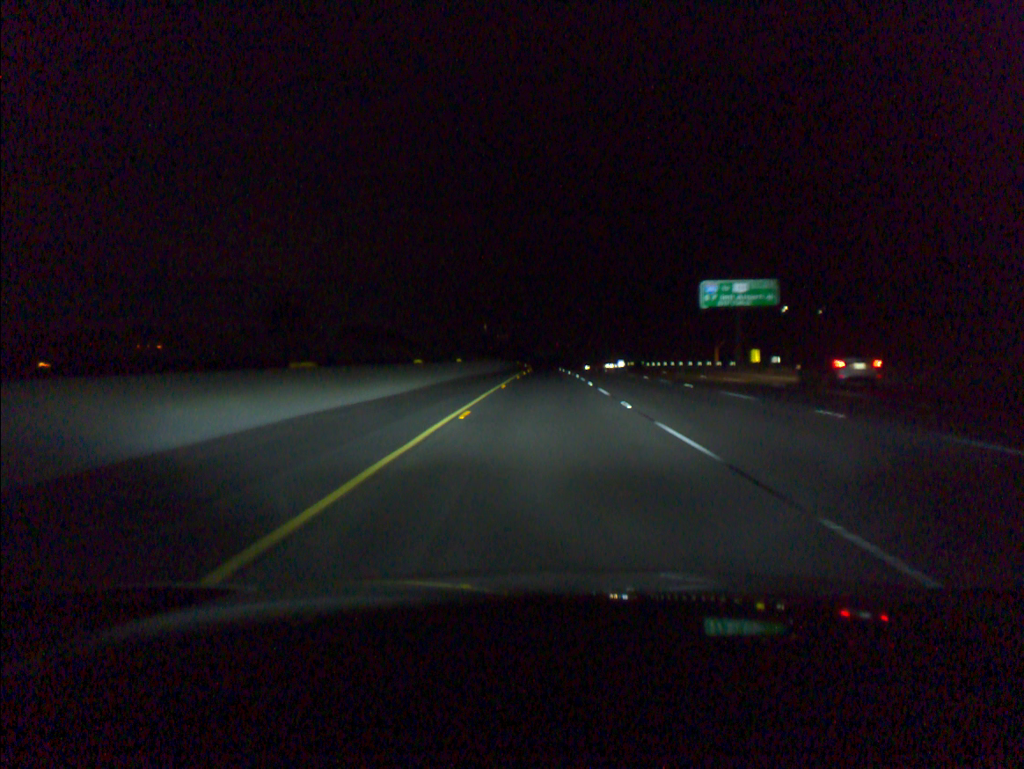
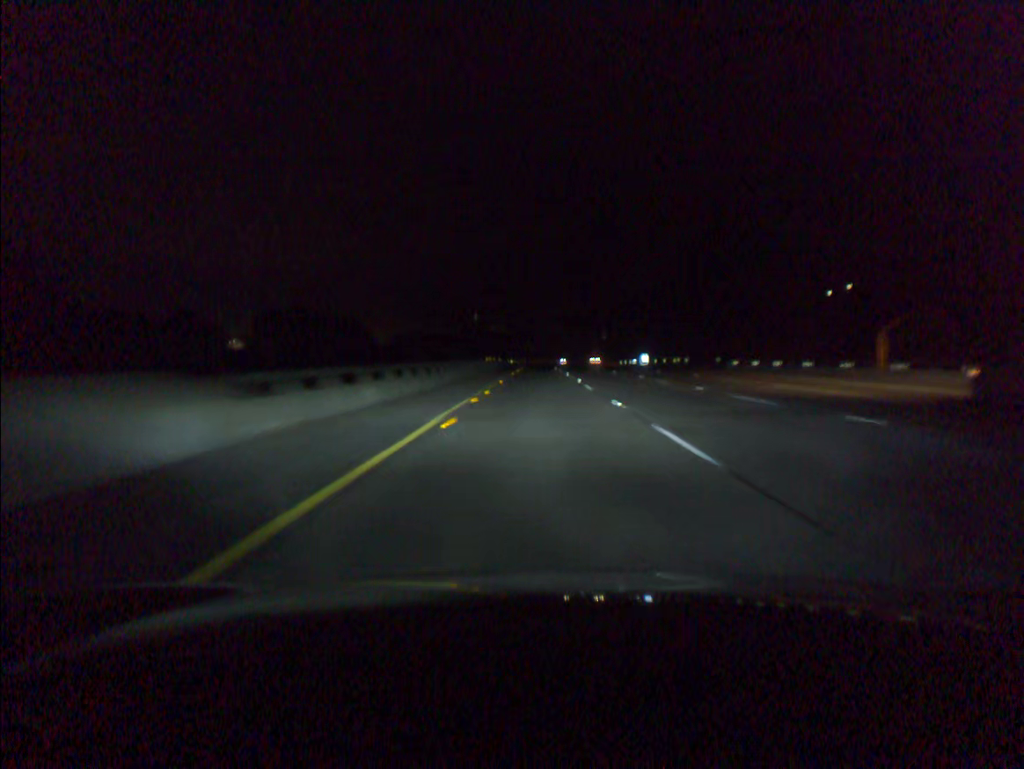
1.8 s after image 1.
(+0.3, +59.2) m; +1°
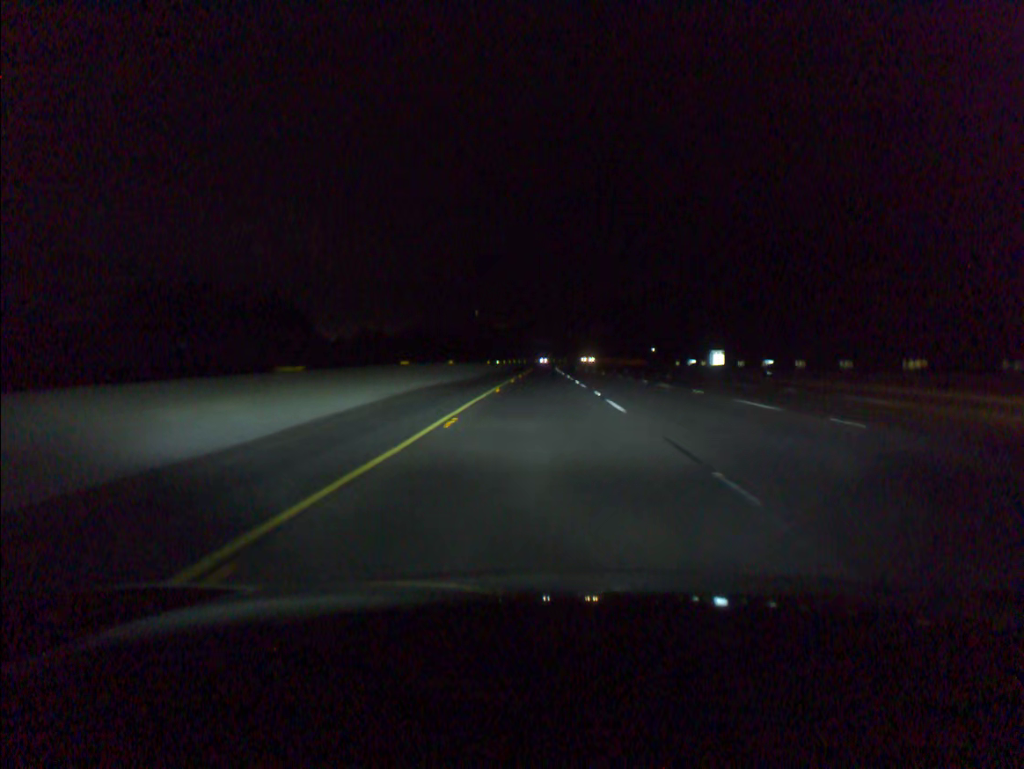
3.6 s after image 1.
(-0.2, +59.4) m; 0°
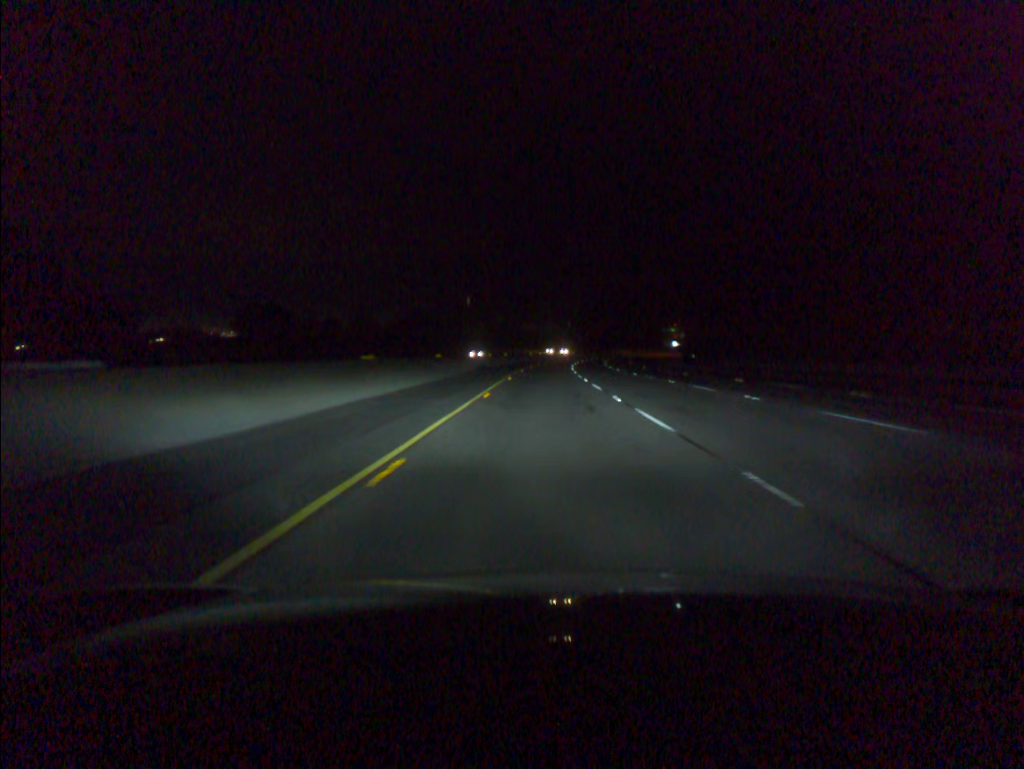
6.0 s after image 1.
(0.0, +79.3) m; 0°
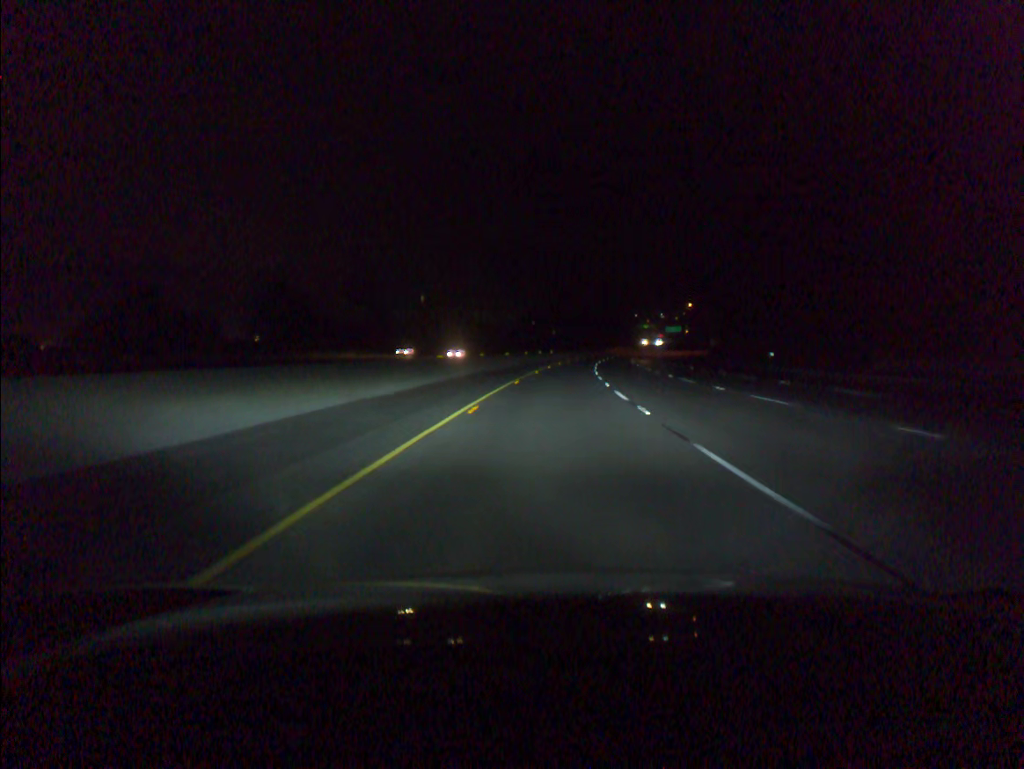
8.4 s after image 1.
(+1.1, +79.2) m; +3°
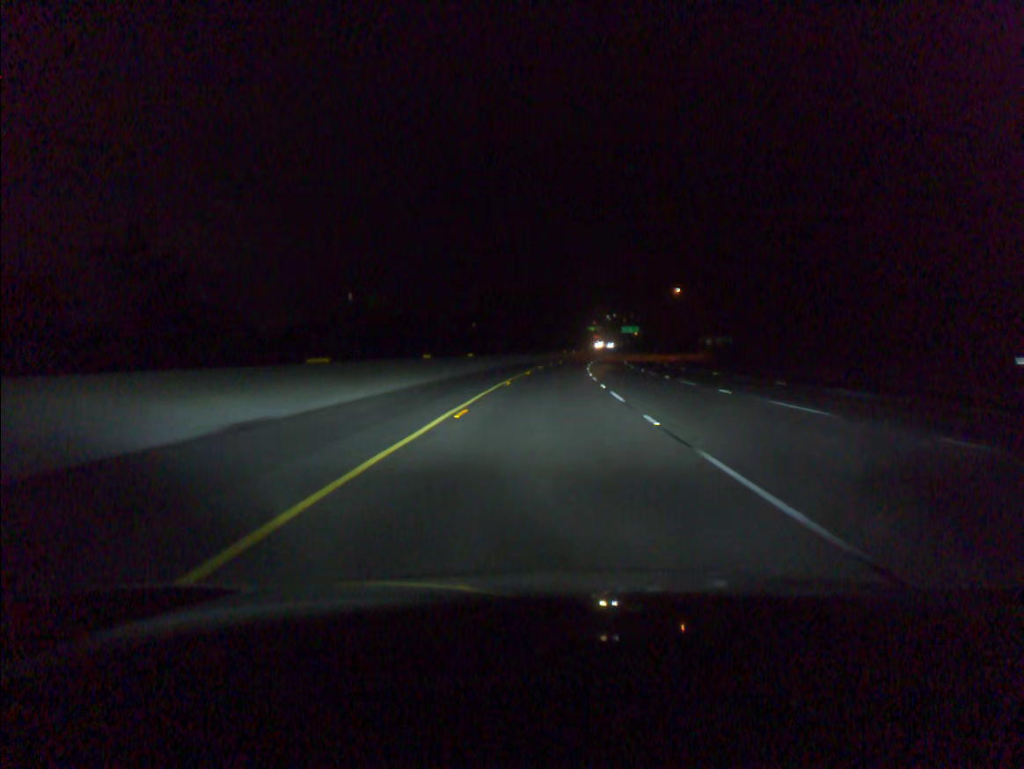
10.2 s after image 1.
(+2.1, +59.2) m; +4°
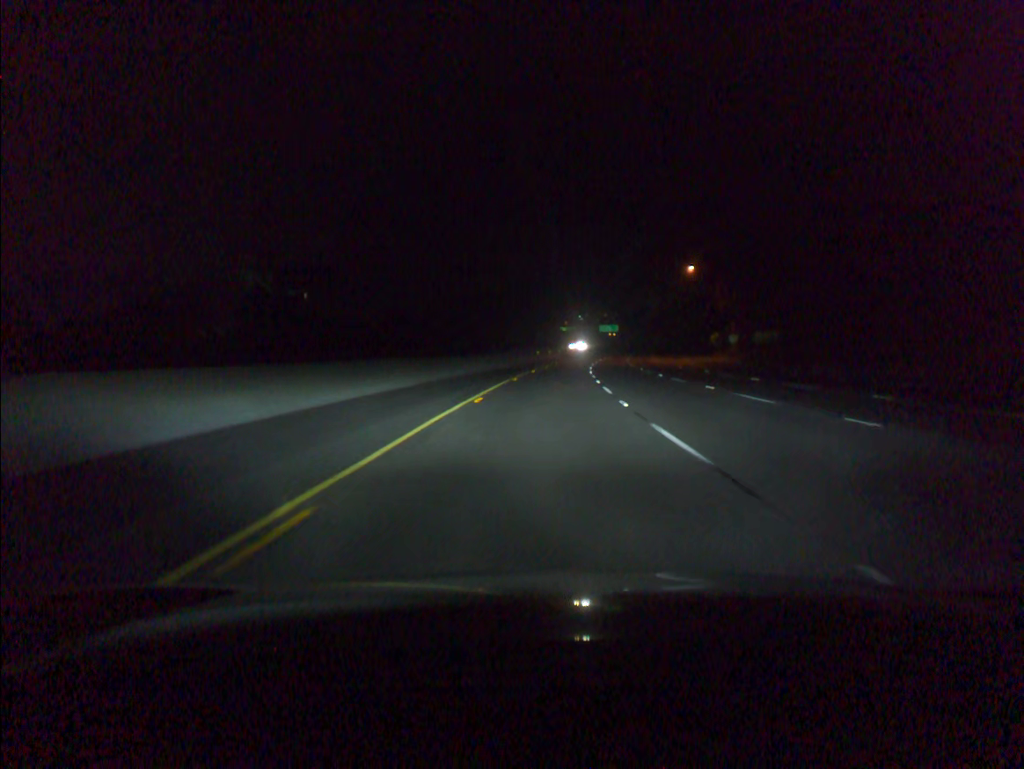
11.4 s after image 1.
(+0.8, +39.5) m; +2°
